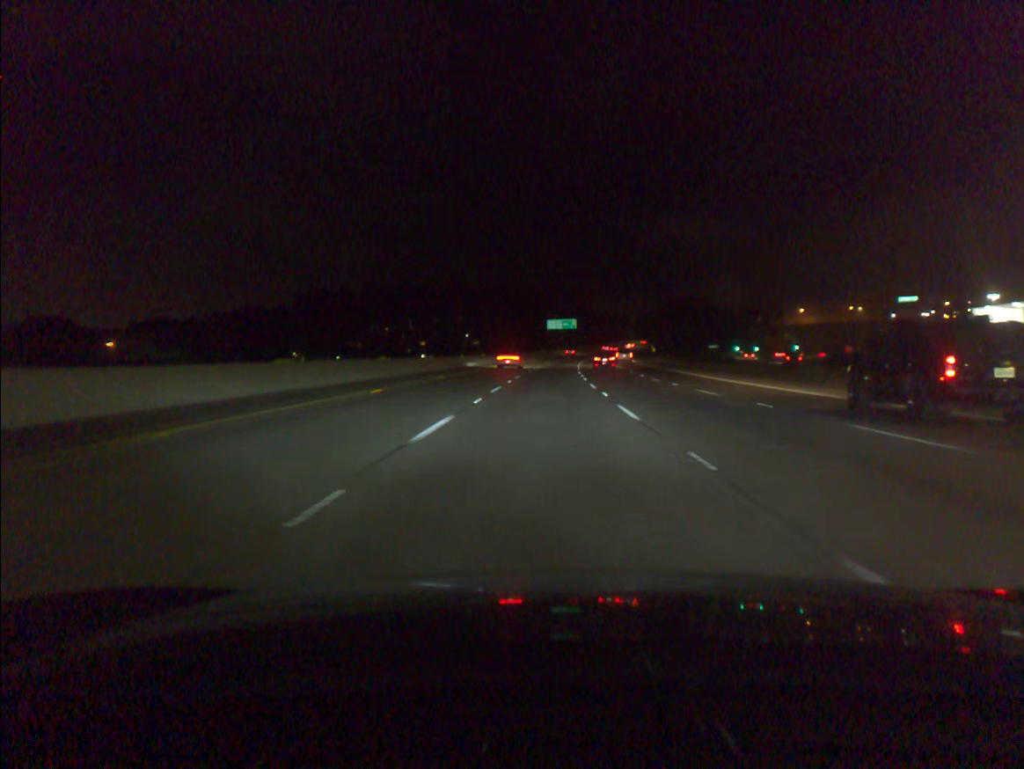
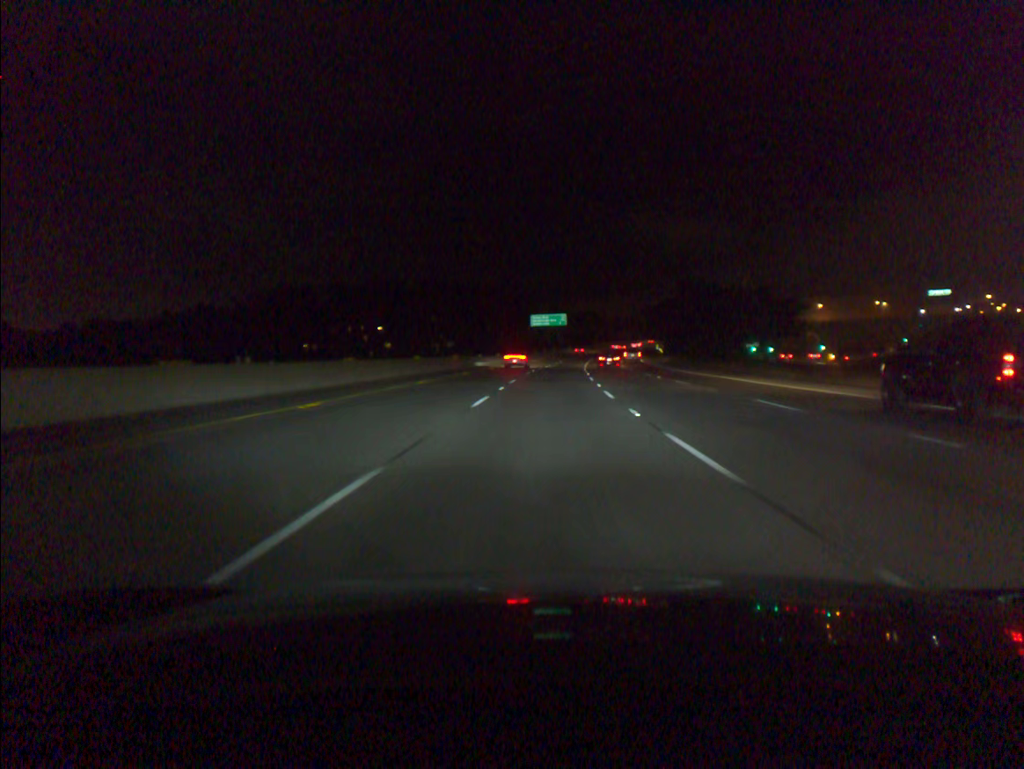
(+0.3, +36.5) m; +1°
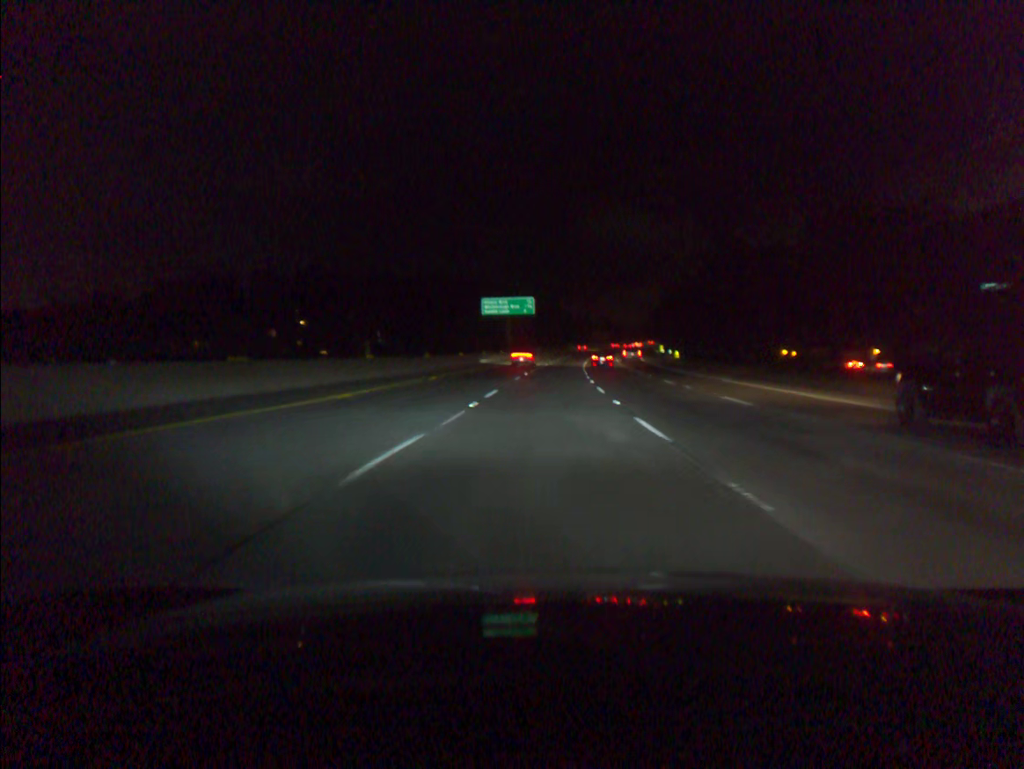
(+1.3, +54.8) m; +3°
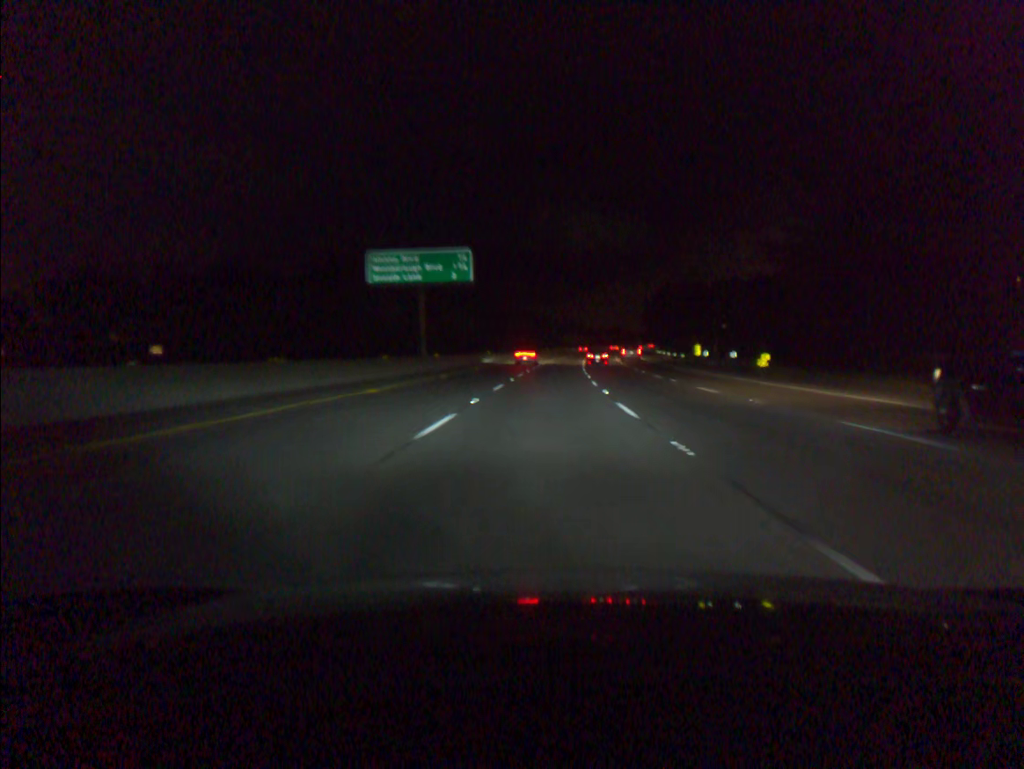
(+1.2, +54.7) m; +3°
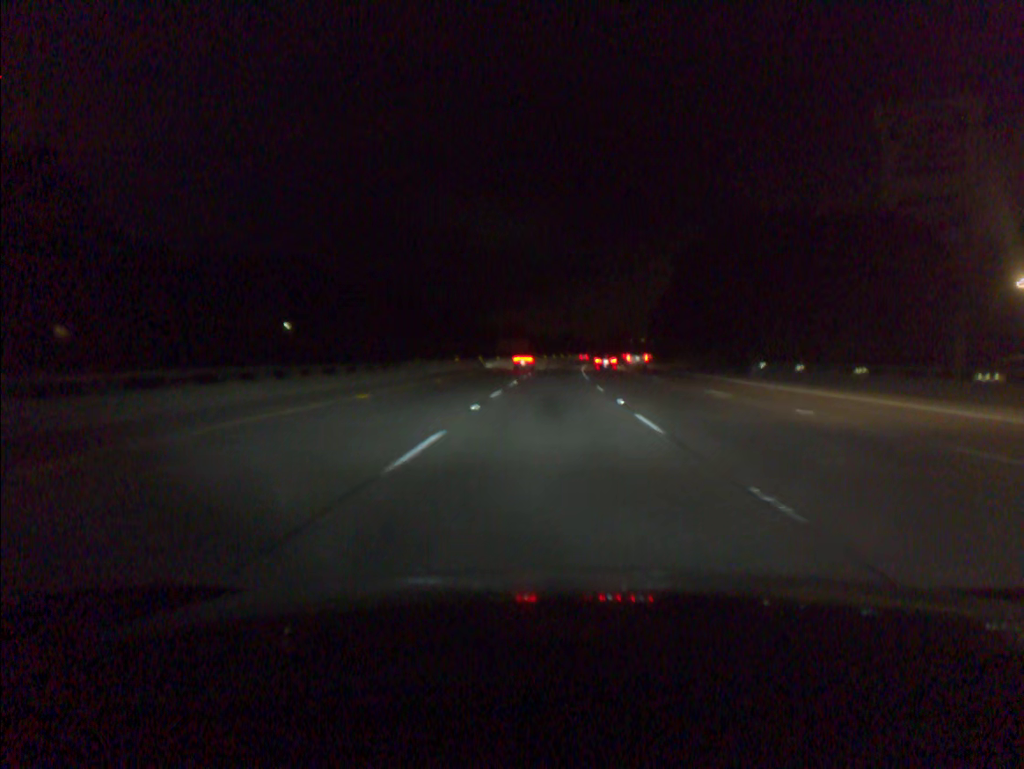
(+3.2, +90.8) m; +4°
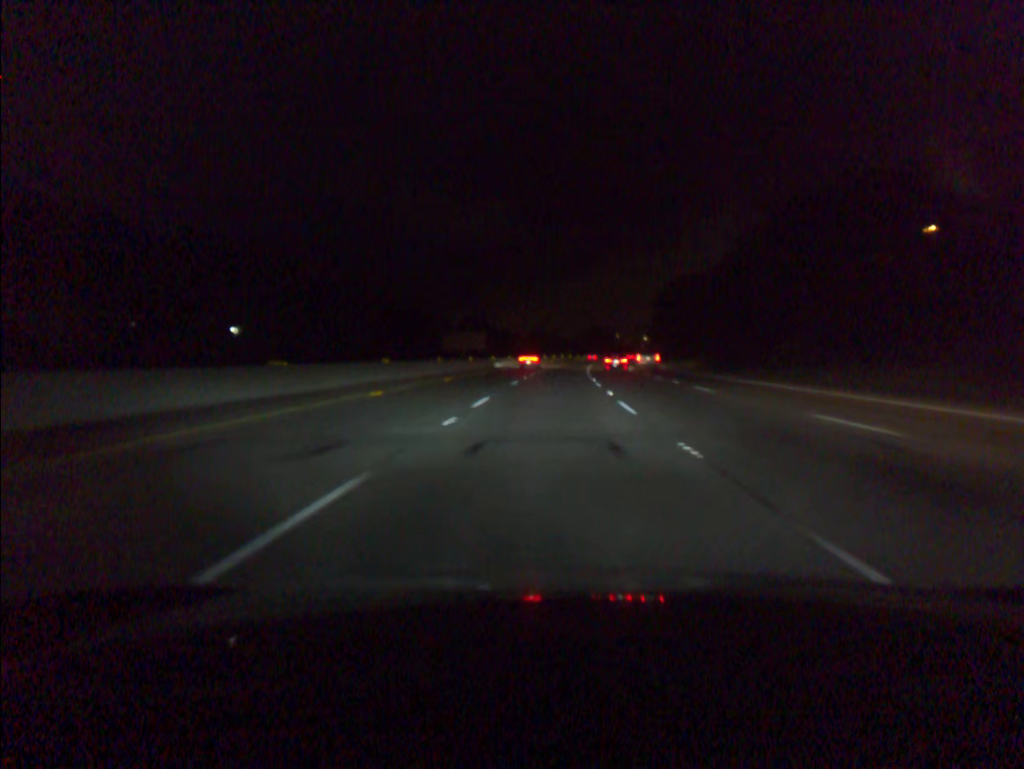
(+1.1, +54.5) m; +2°
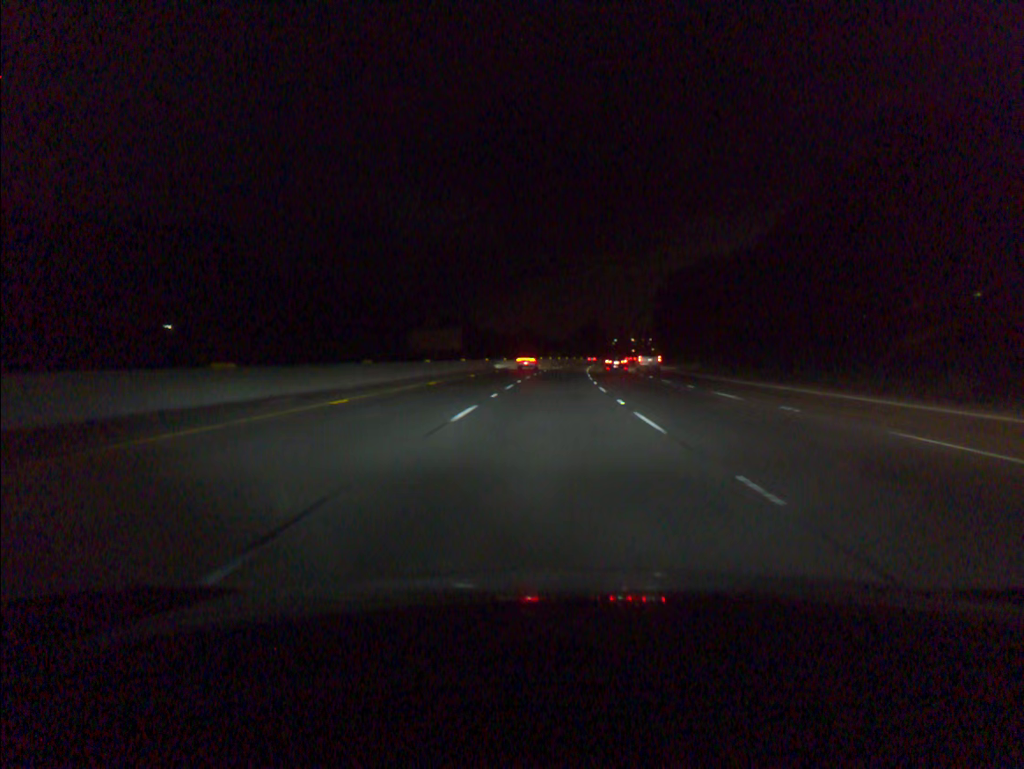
(+0.2, +18.2) m; +1°
